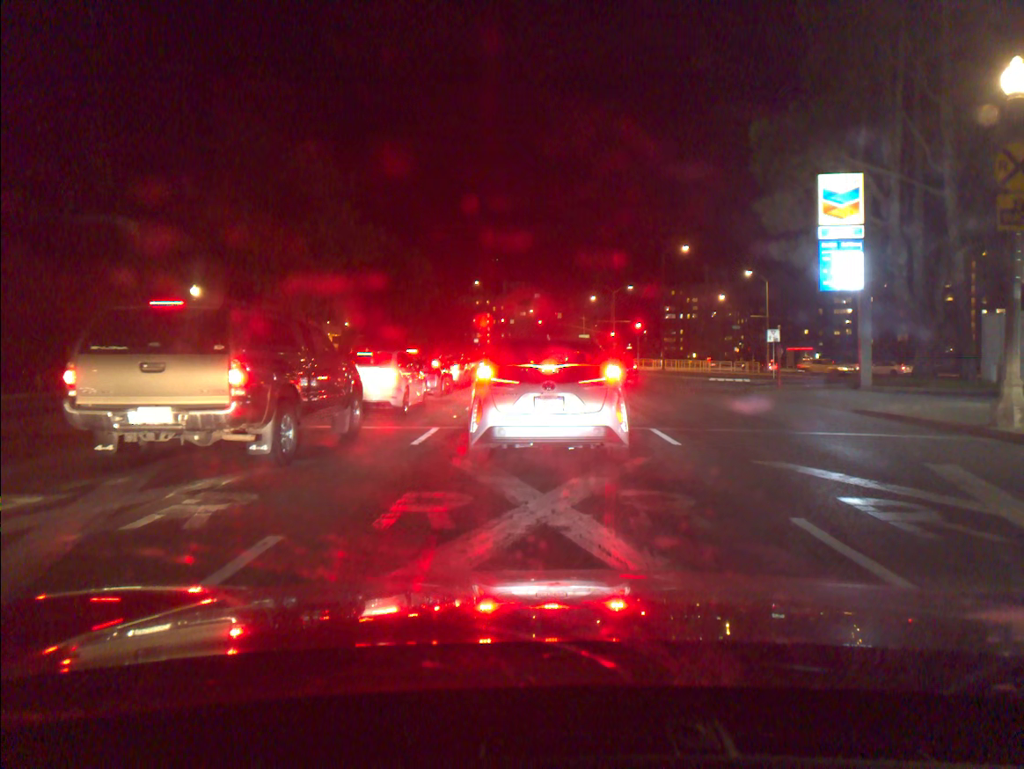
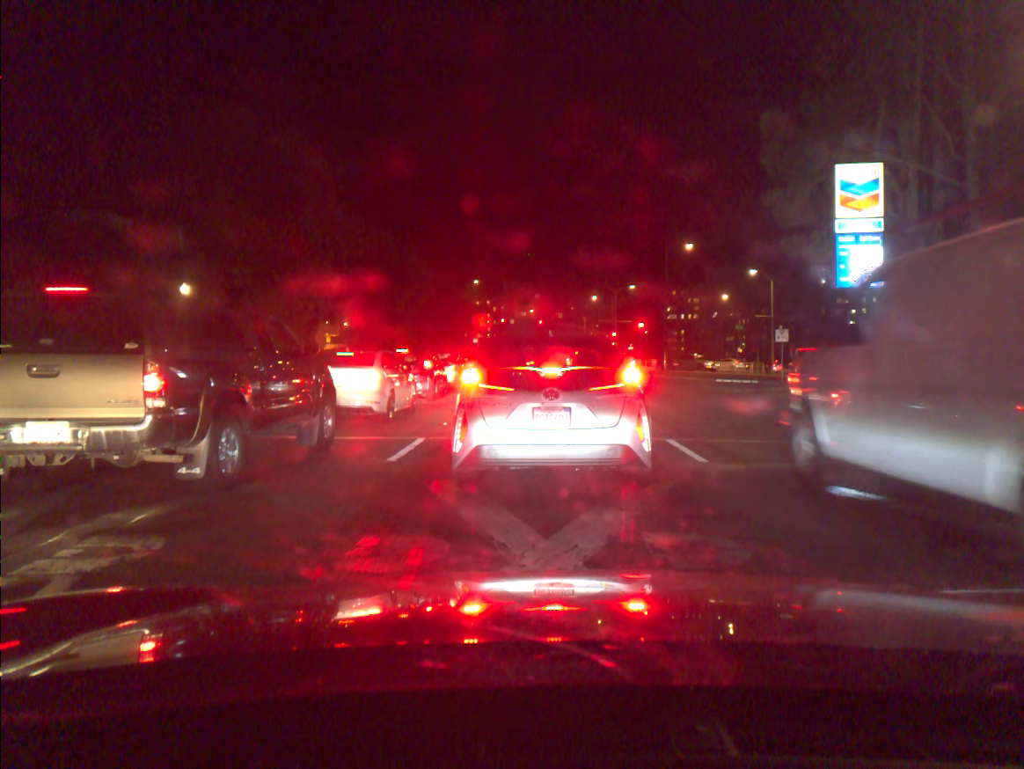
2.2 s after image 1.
(0.0, +1.8) m; 0°
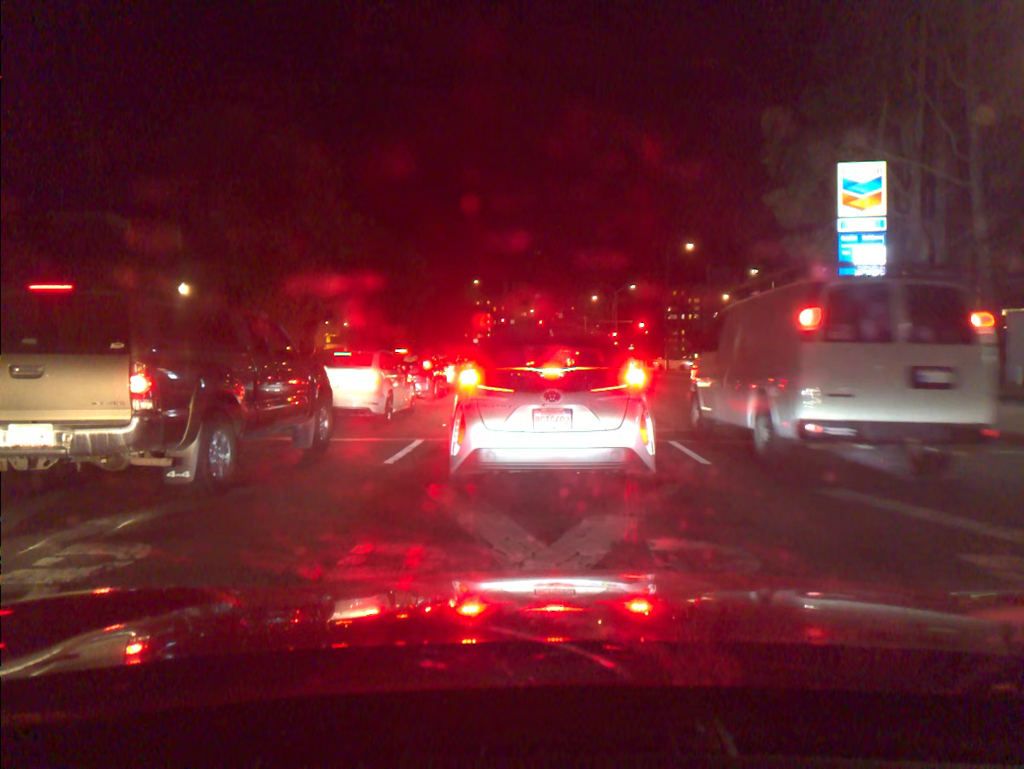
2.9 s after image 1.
(0.0, +0.2) m; 0°
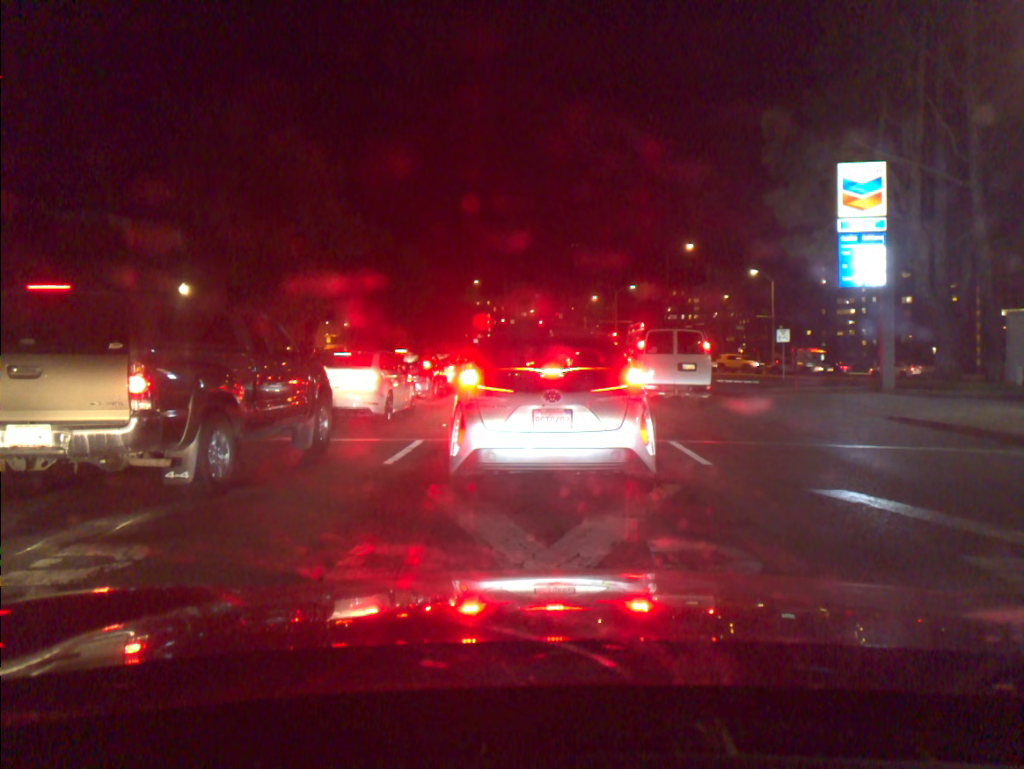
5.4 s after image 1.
(0.0, 0.0) m; 0°
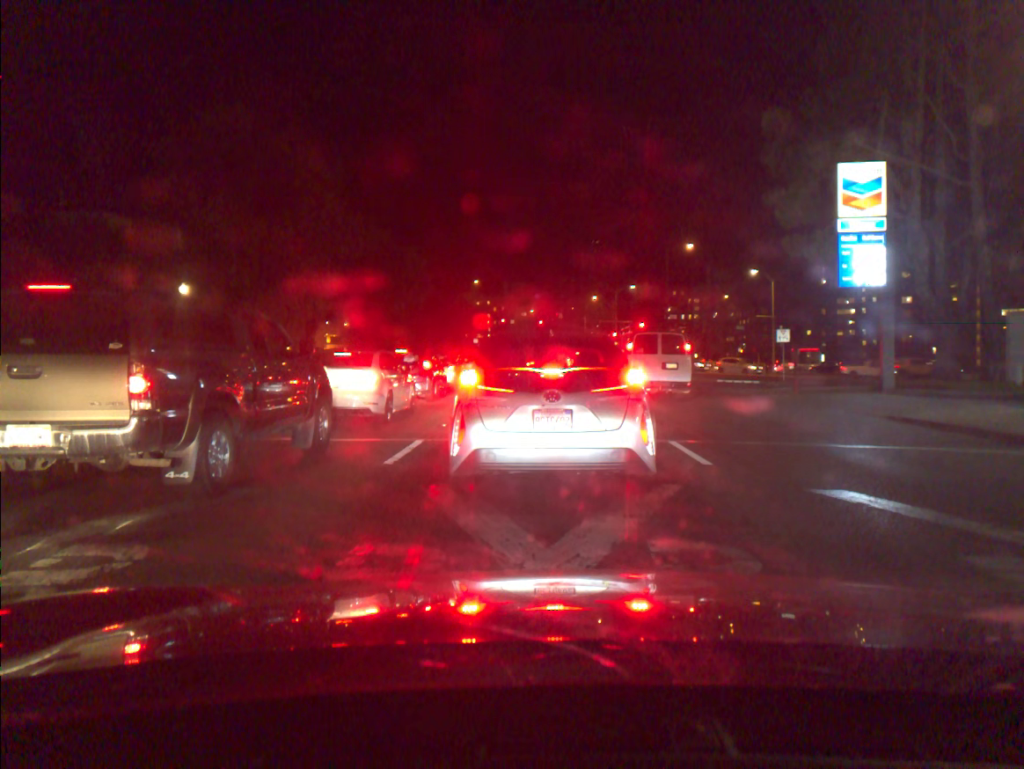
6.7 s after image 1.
(0.0, 0.0) m; 0°
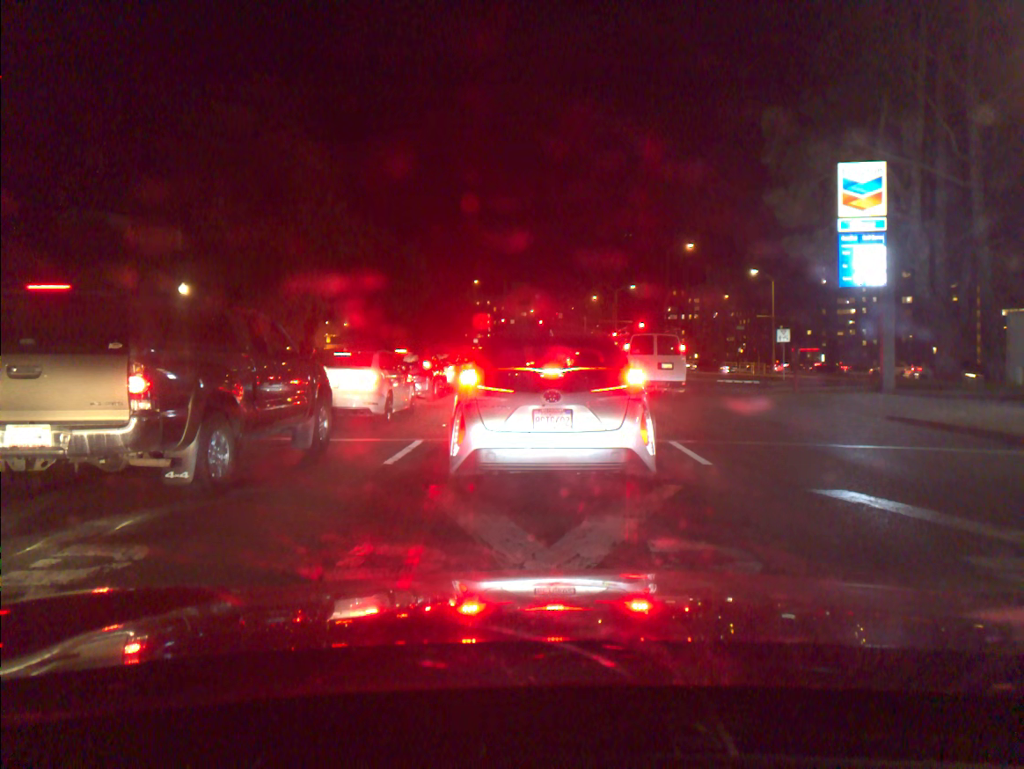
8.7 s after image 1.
(0.0, 0.0) m; 0°
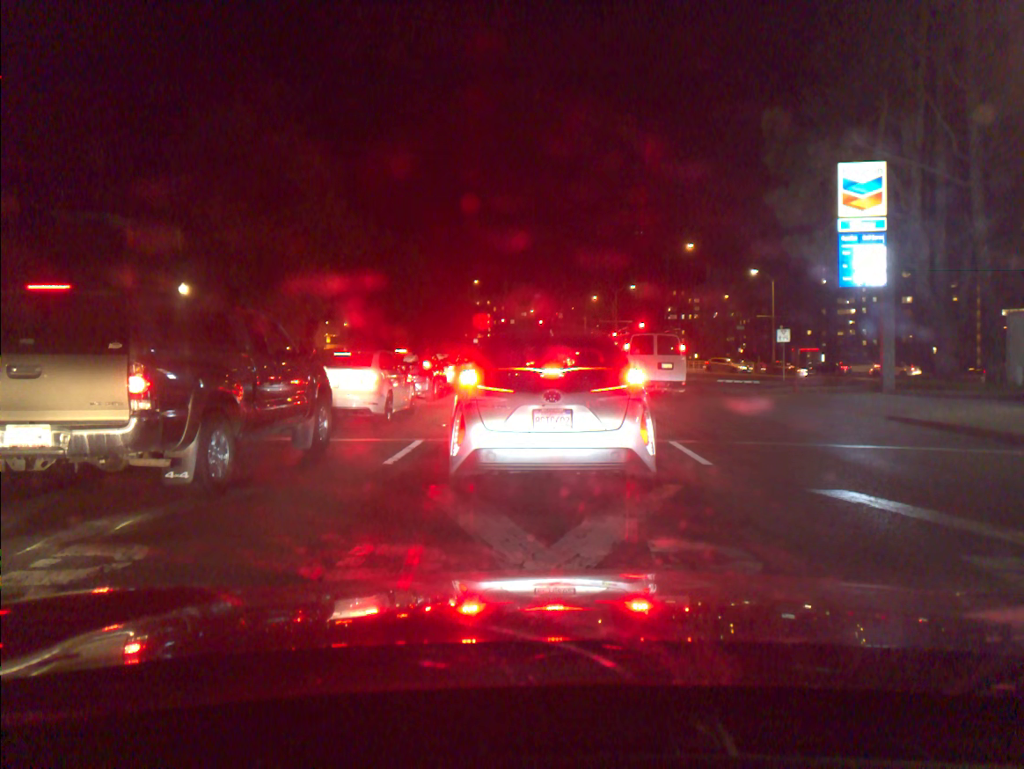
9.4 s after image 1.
(0.0, 0.0) m; 0°
